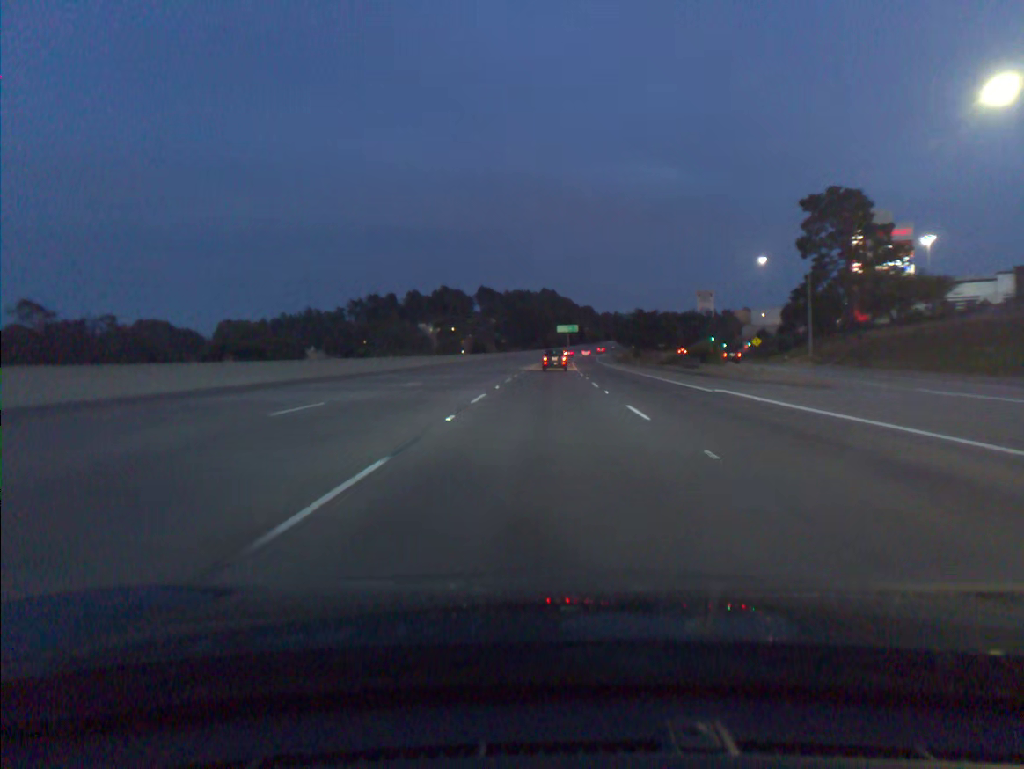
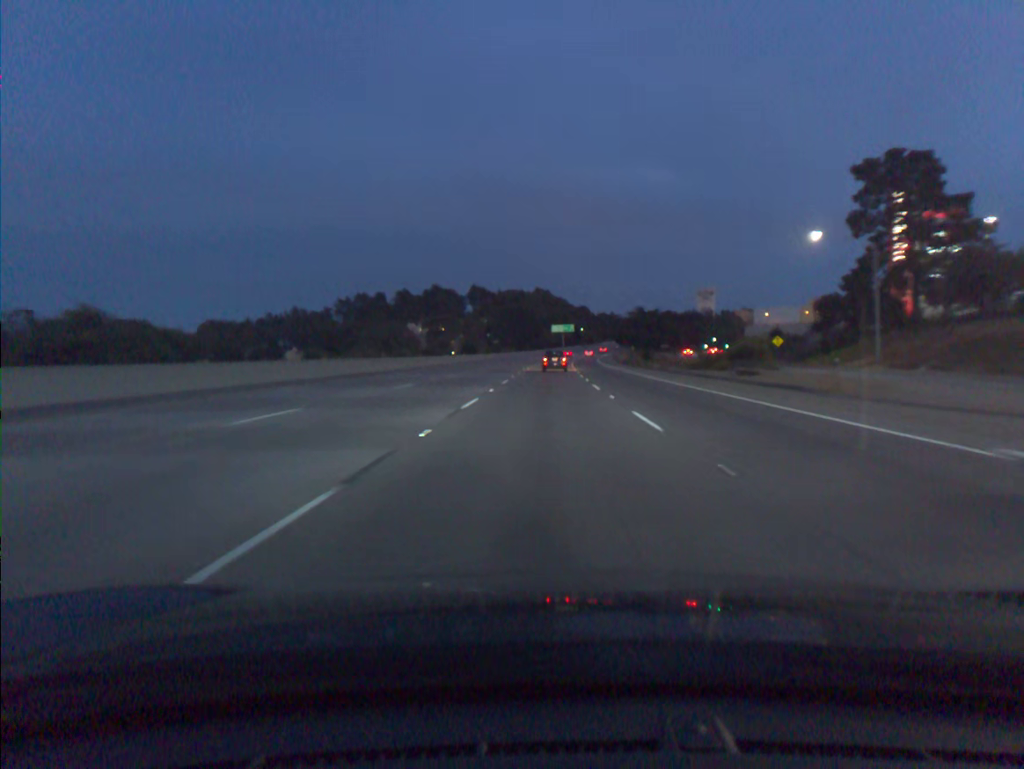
(+0.1, +16.5) m; 0°
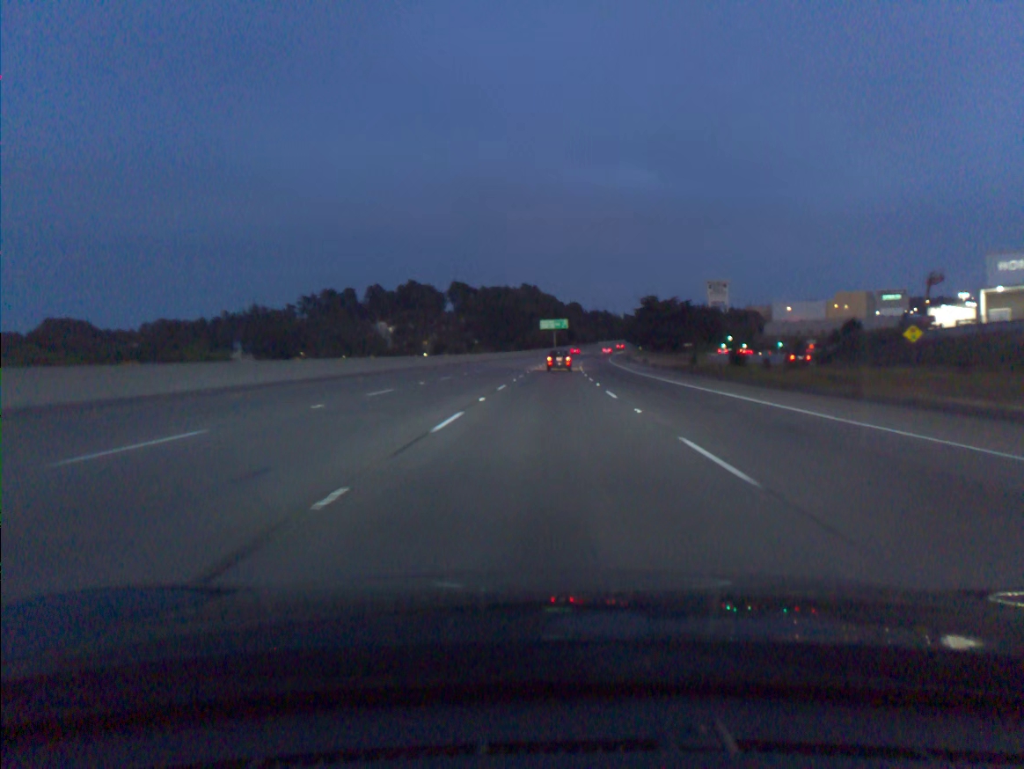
(+0.4, +49.1) m; +1°
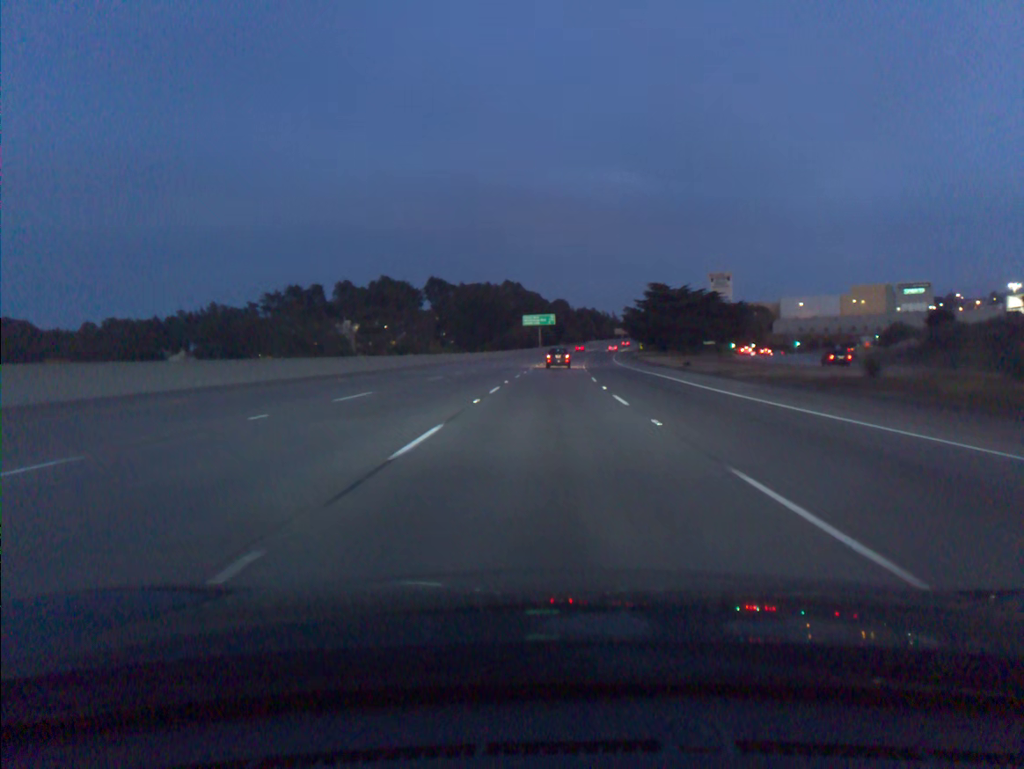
(+0.3, +32.6) m; +1°
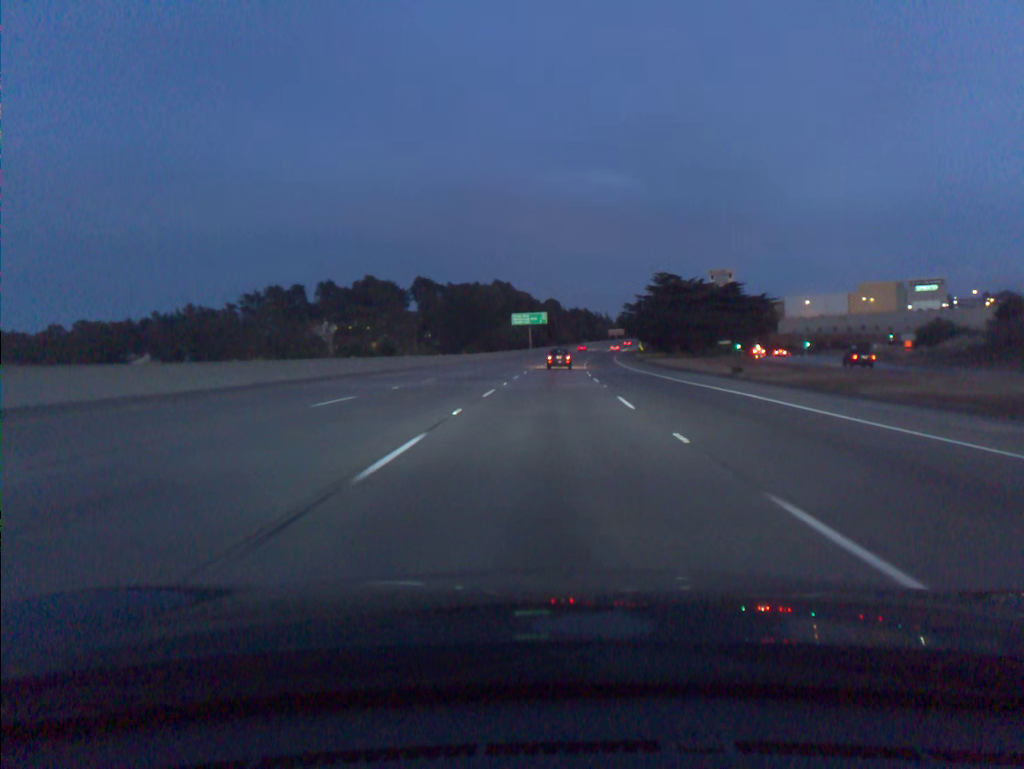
(+0.1, +16.2) m; +1°
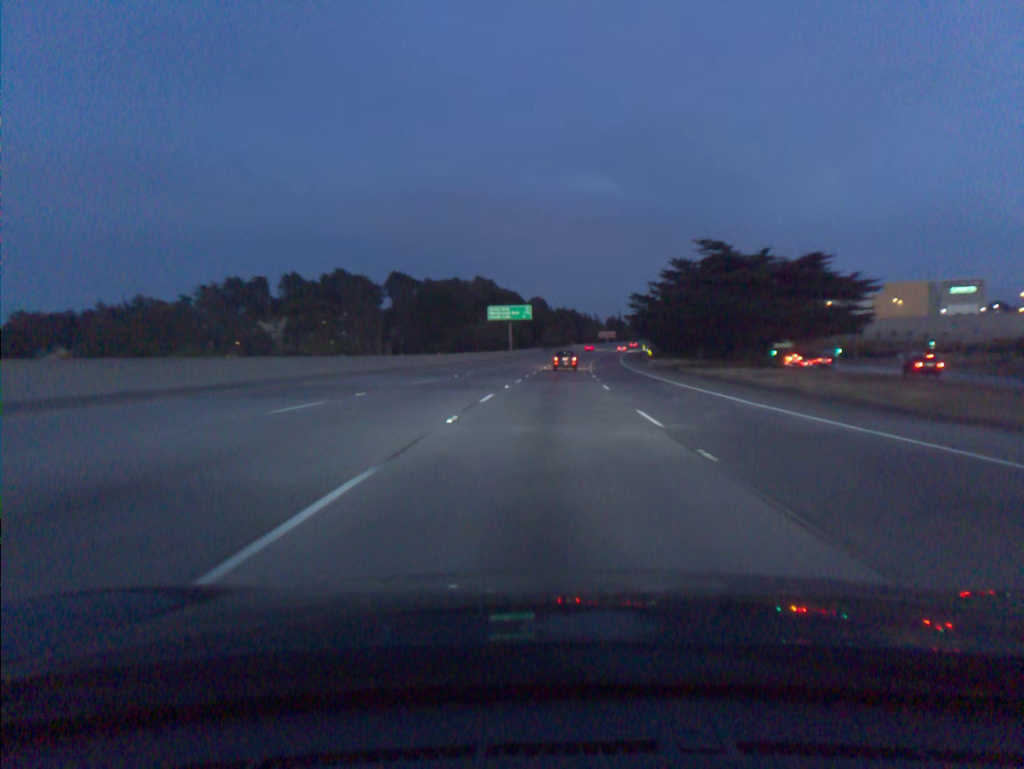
(+0.3, +32.4) m; +1°
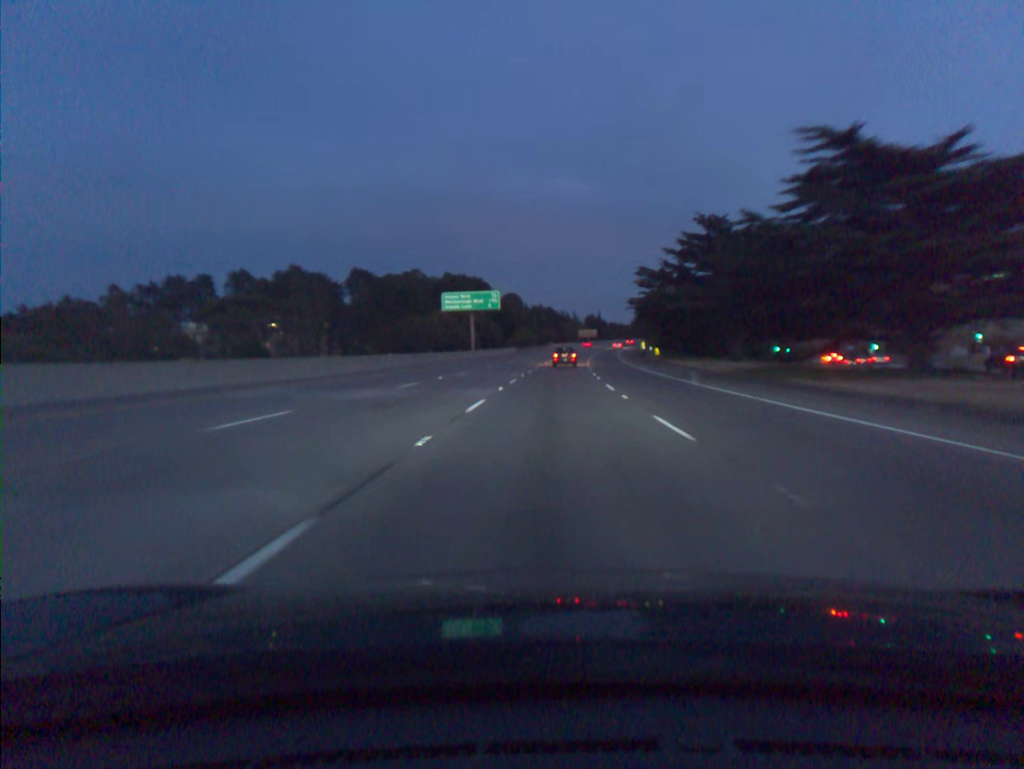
(+0.4, +32.3) m; +2°
